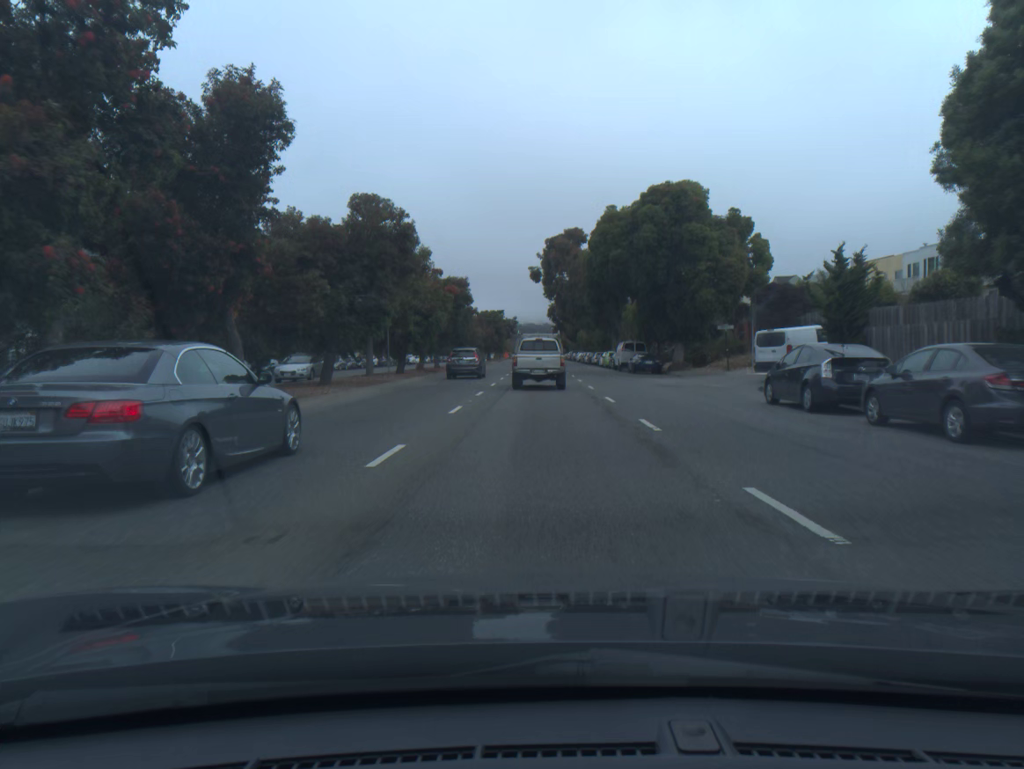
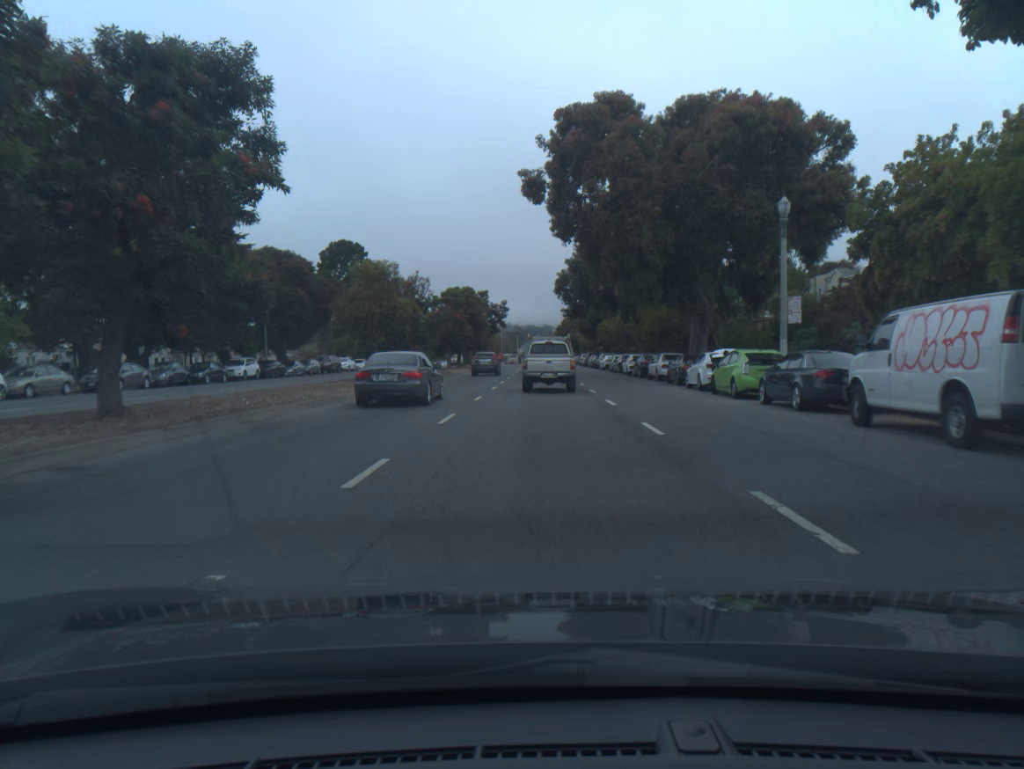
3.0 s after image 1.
(-0.1, +44.7) m; 0°
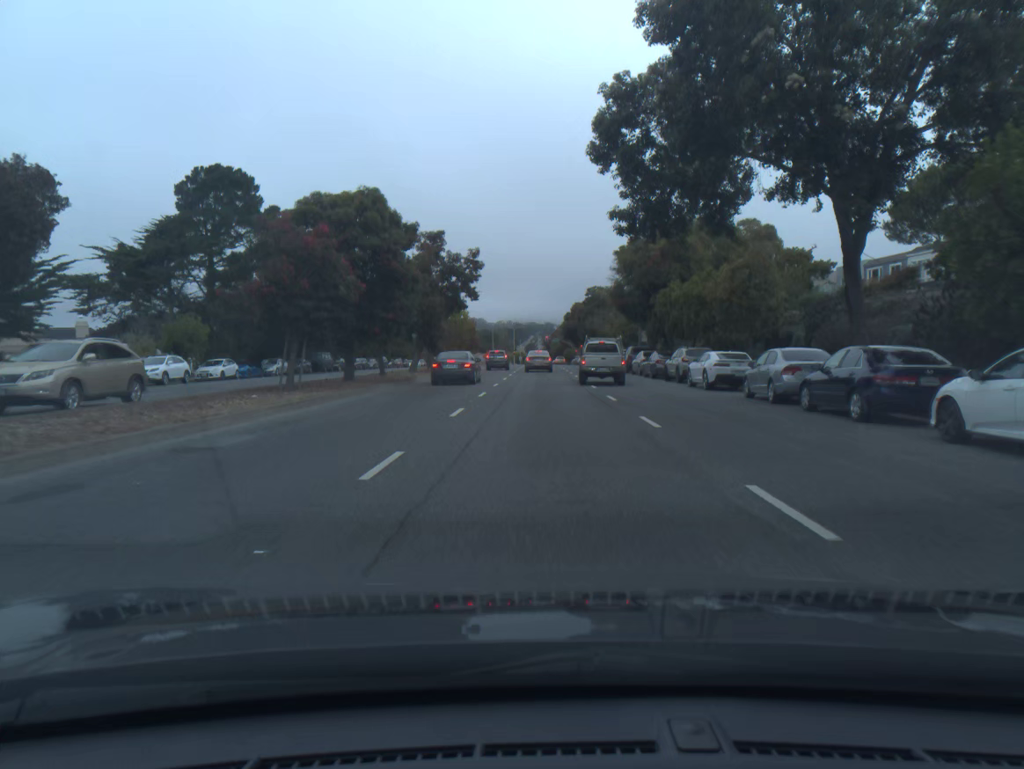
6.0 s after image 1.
(-0.2, +43.3) m; 0°
